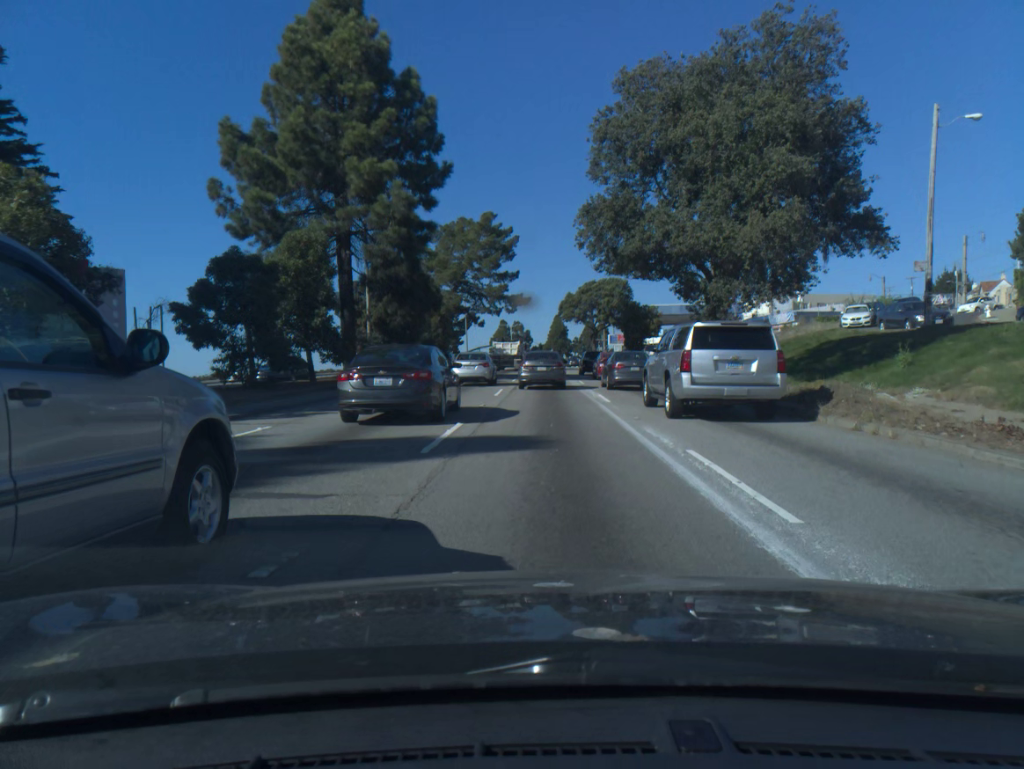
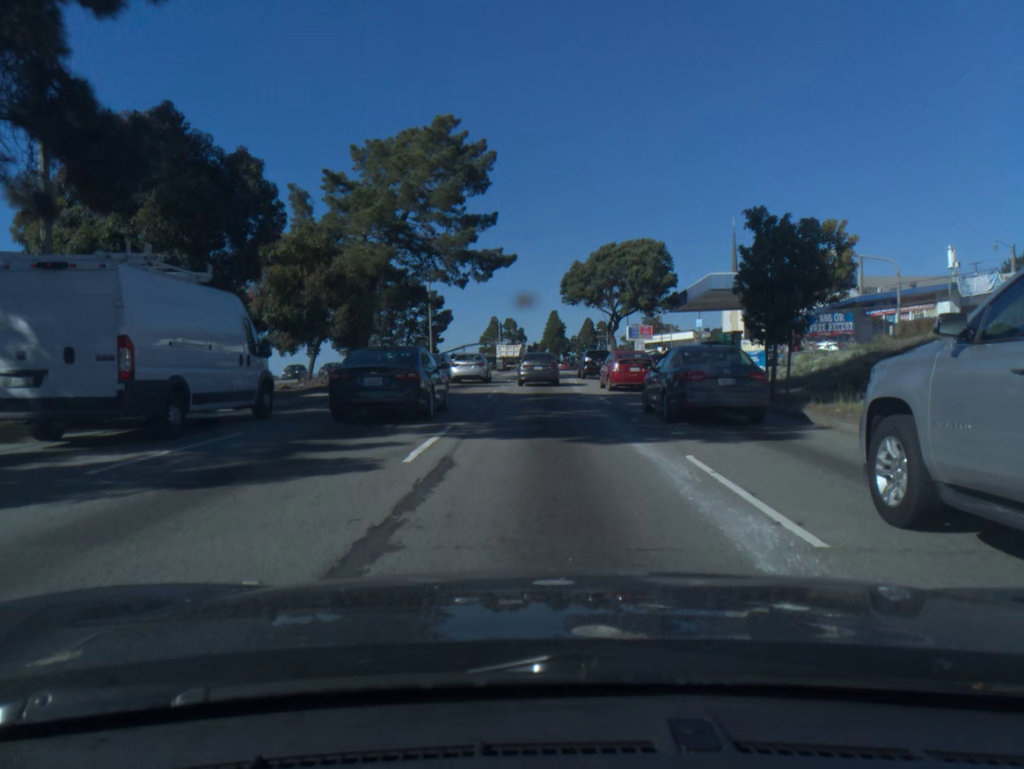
(+0.1, +29.9) m; 0°
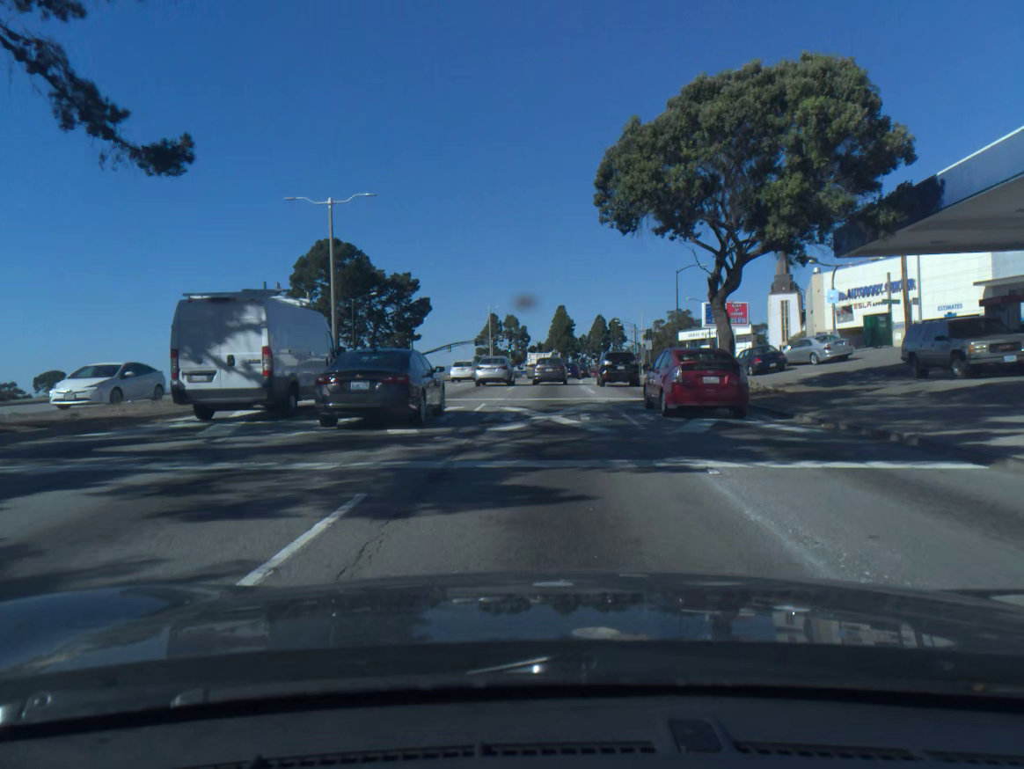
(-0.2, +35.8) m; -1°
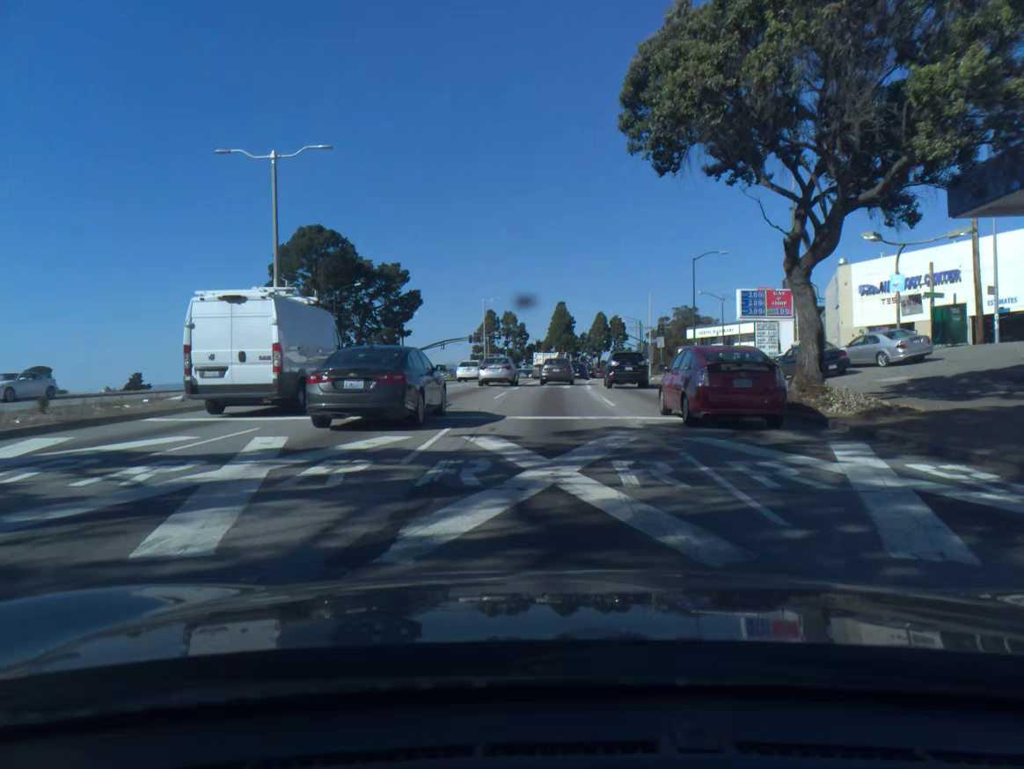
(0.0, +8.1) m; 0°
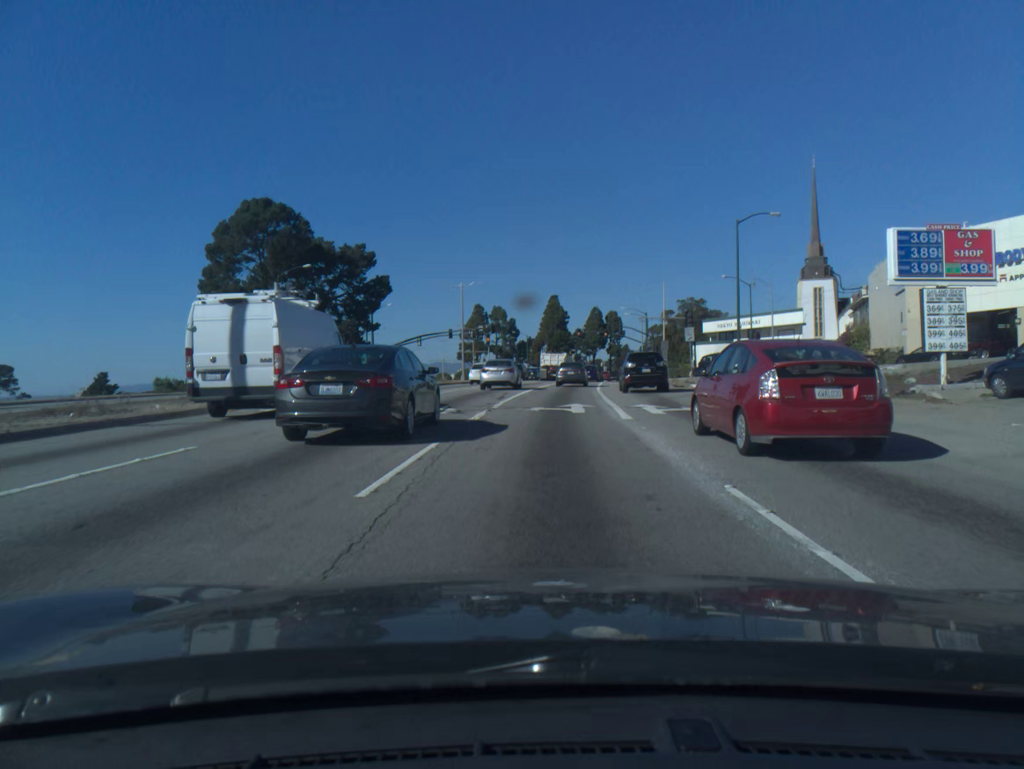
(+0.1, +17.0) m; +1°
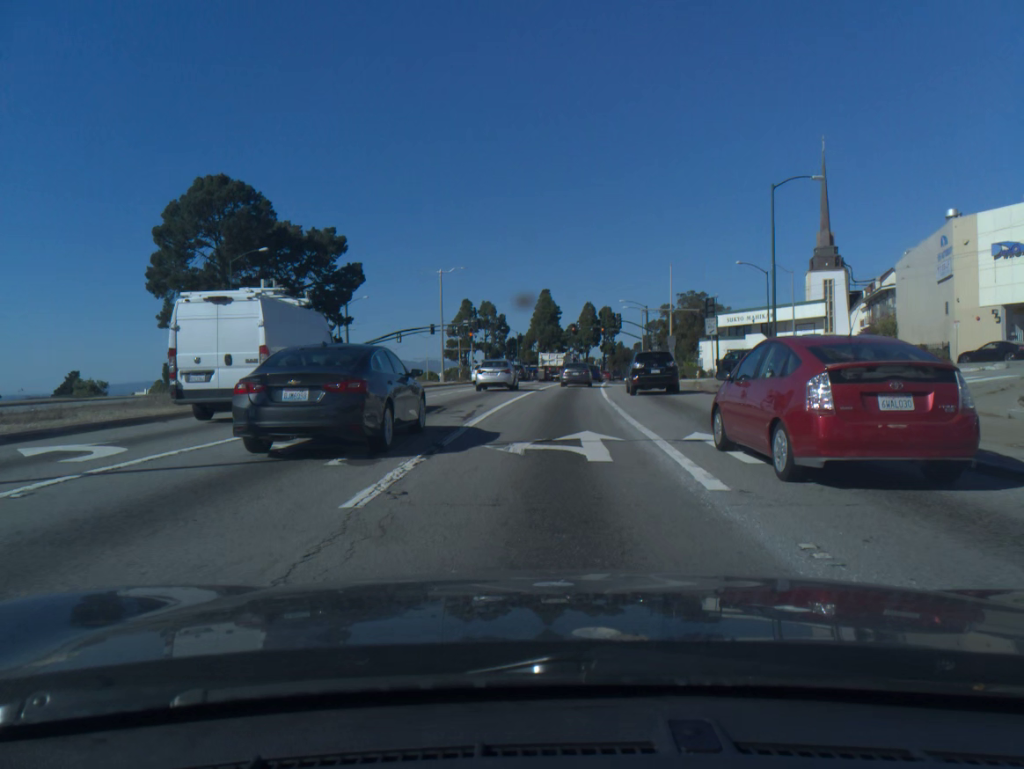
(+0.1, +8.9) m; +1°
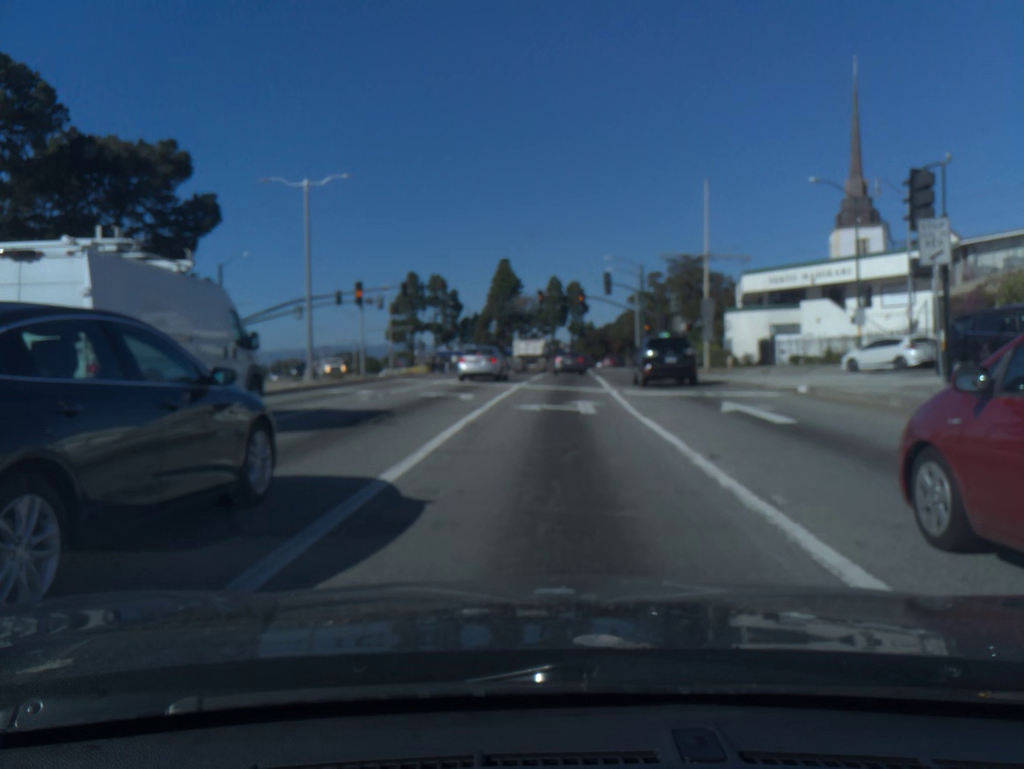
(+0.6, +27.5) m; +3°
